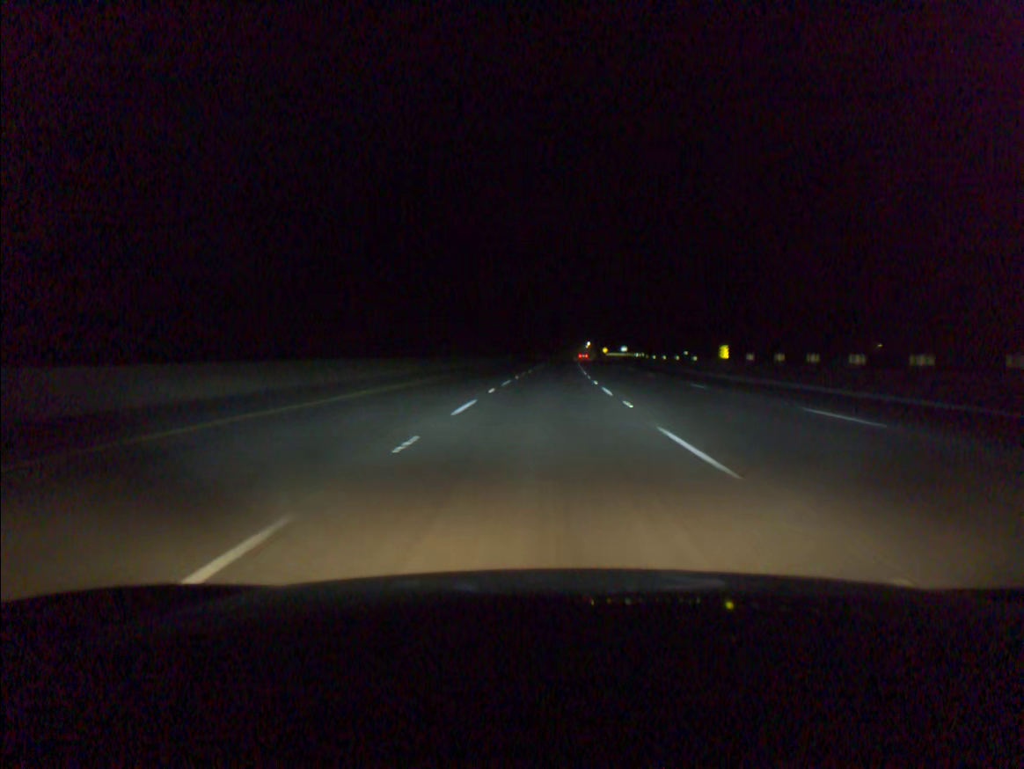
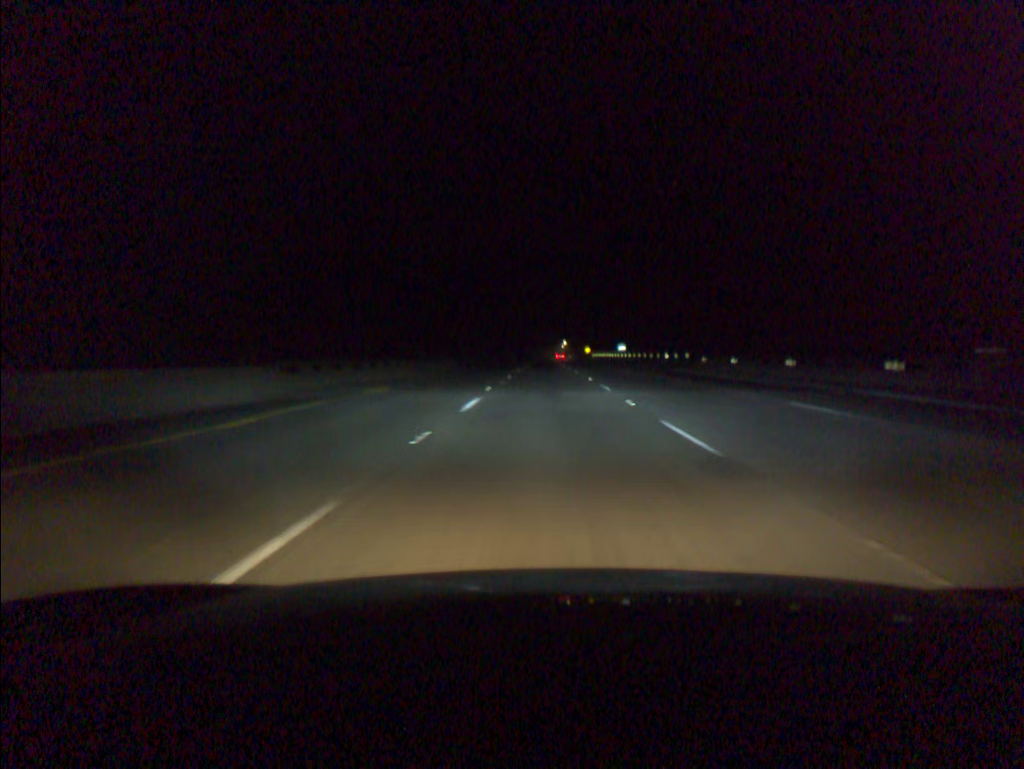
(+1.0, +57.3) m; +2°
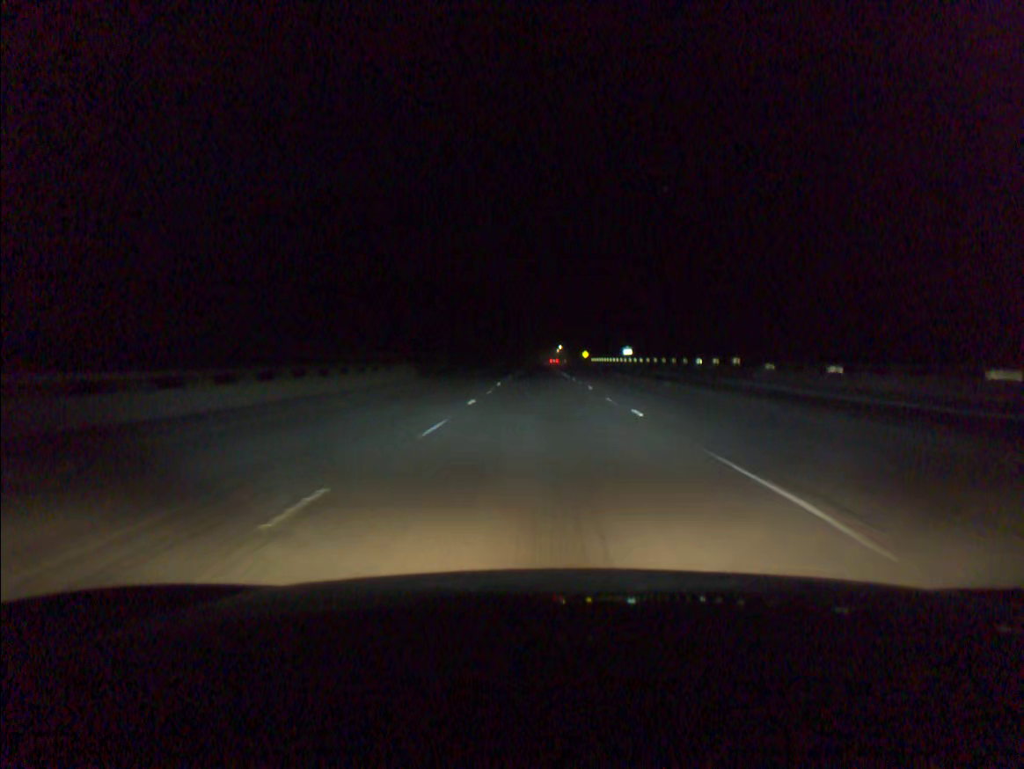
(+0.1, +19.2) m; 0°
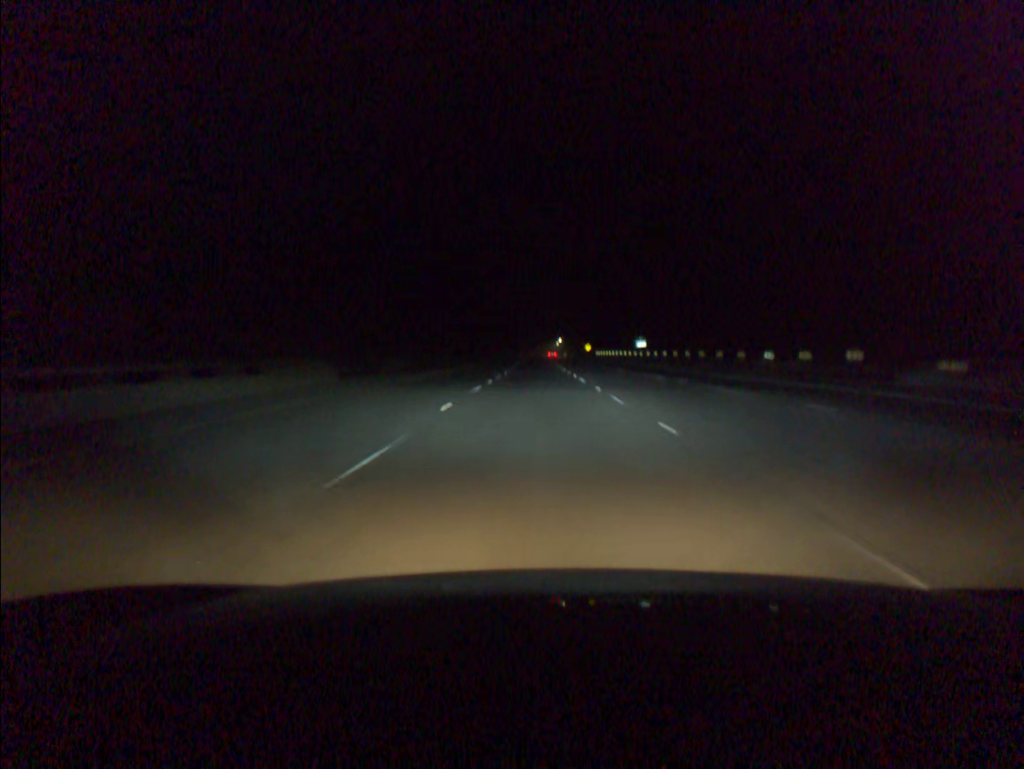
(0.0, +19.2) m; 0°
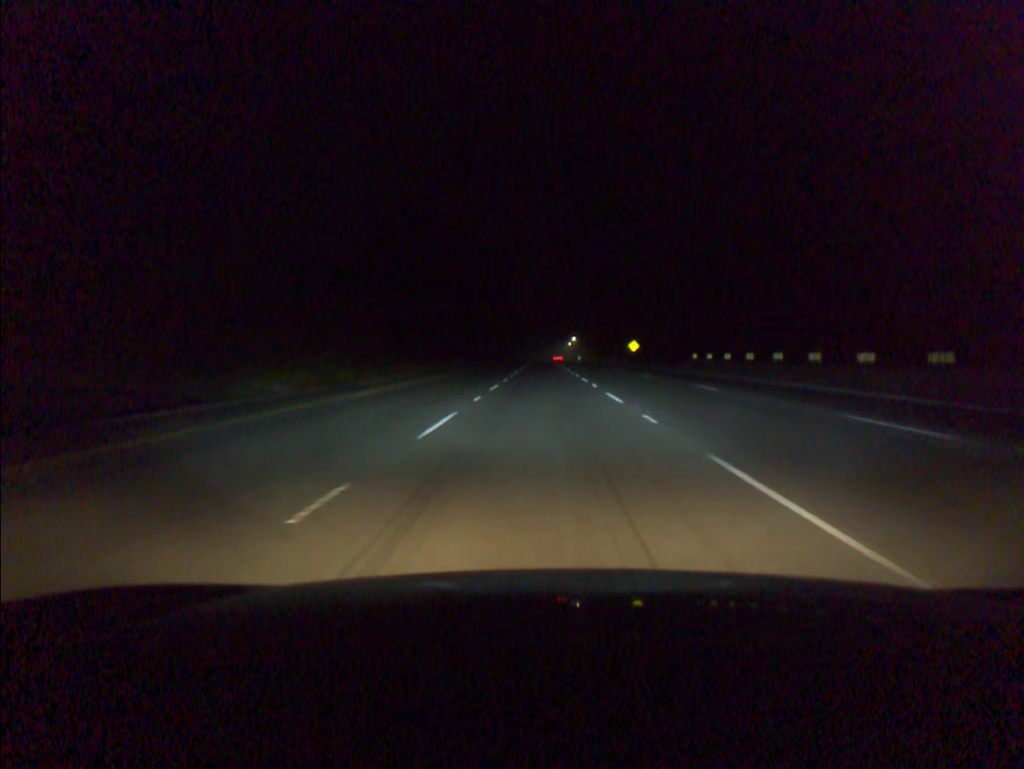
(-0.6, +97.7) m; 0°
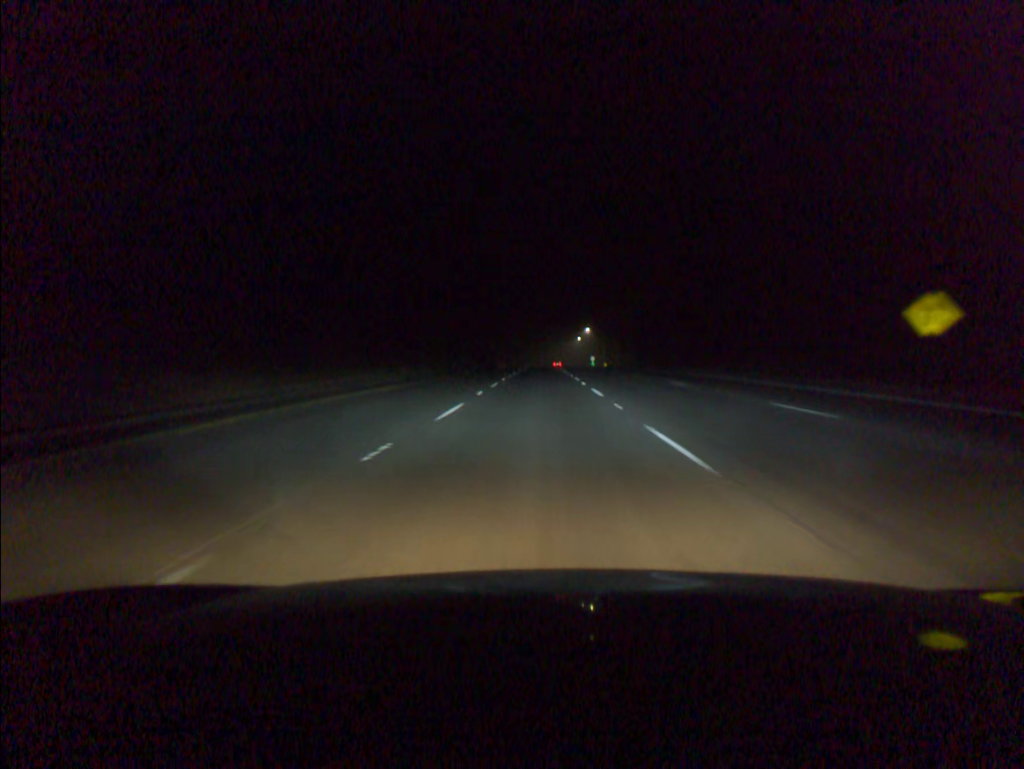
(+0.4, +98.4) m; 0°
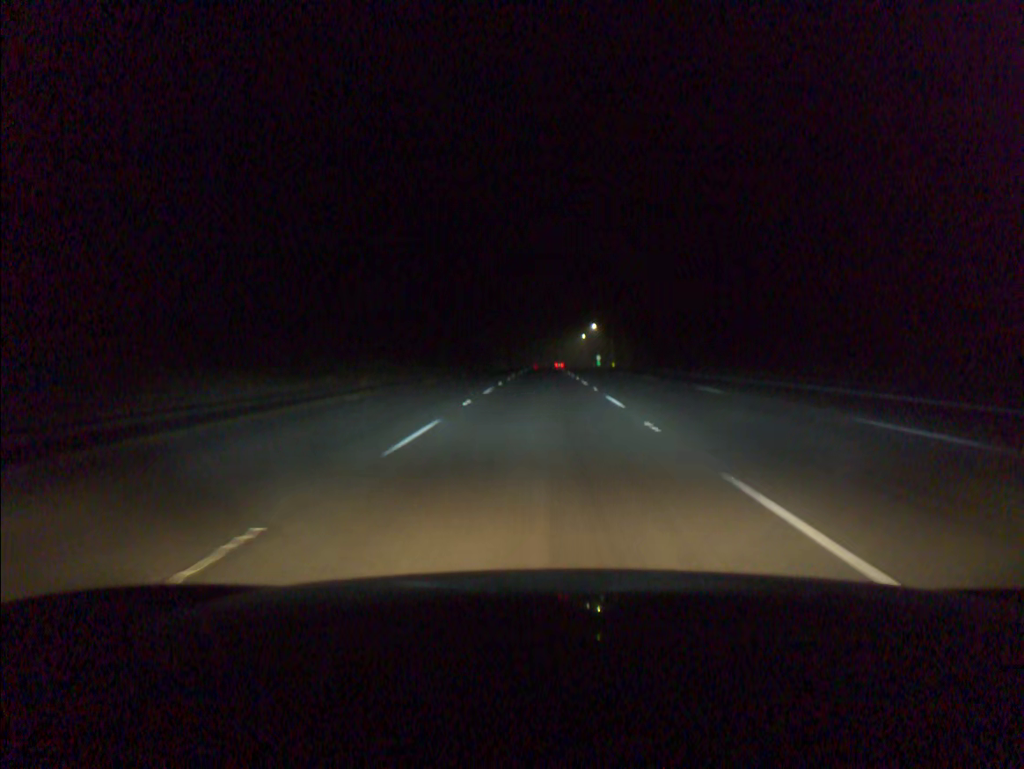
(0.0, +19.7) m; 0°
